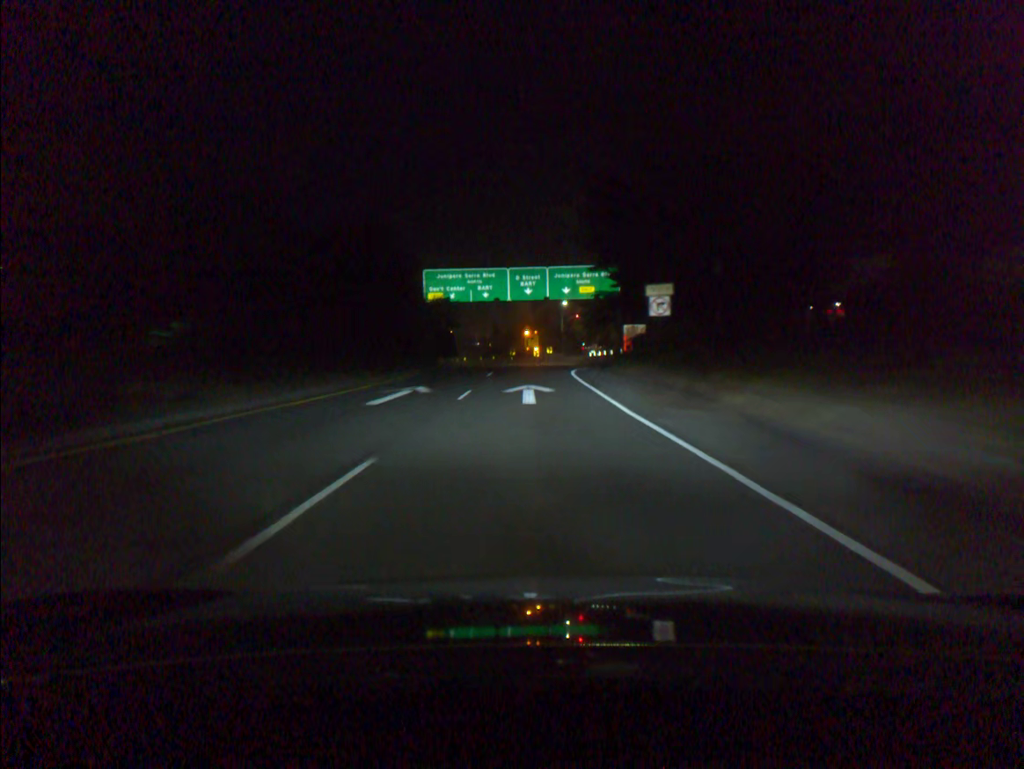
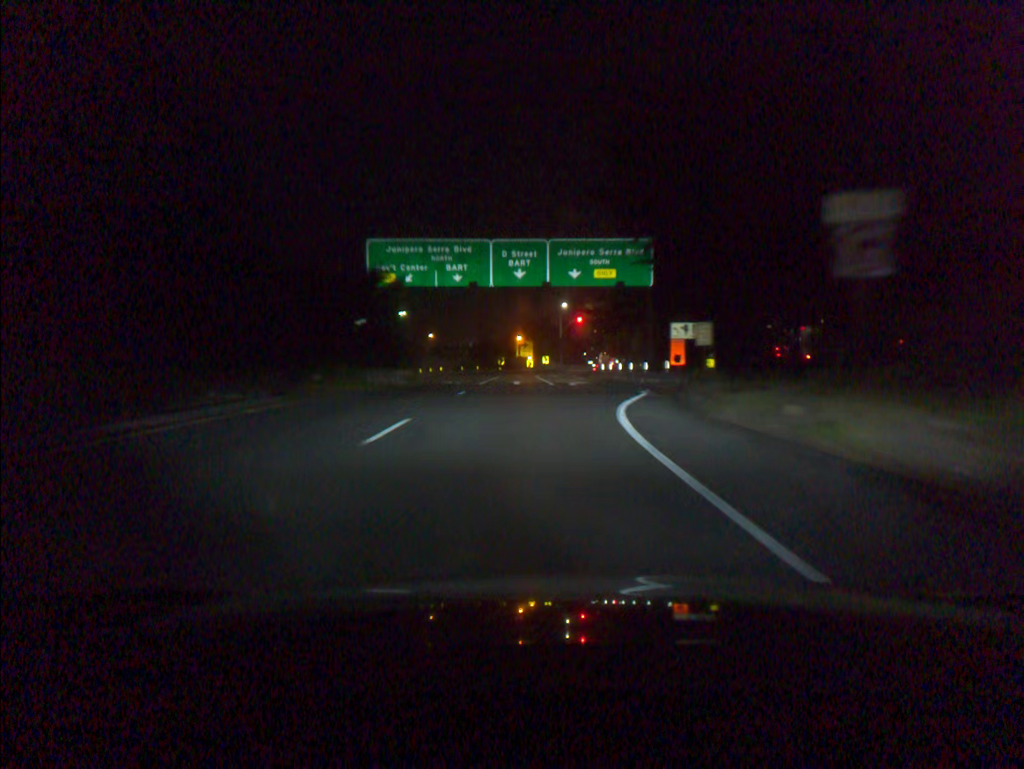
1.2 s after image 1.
(0.0, +23.7) m; 0°
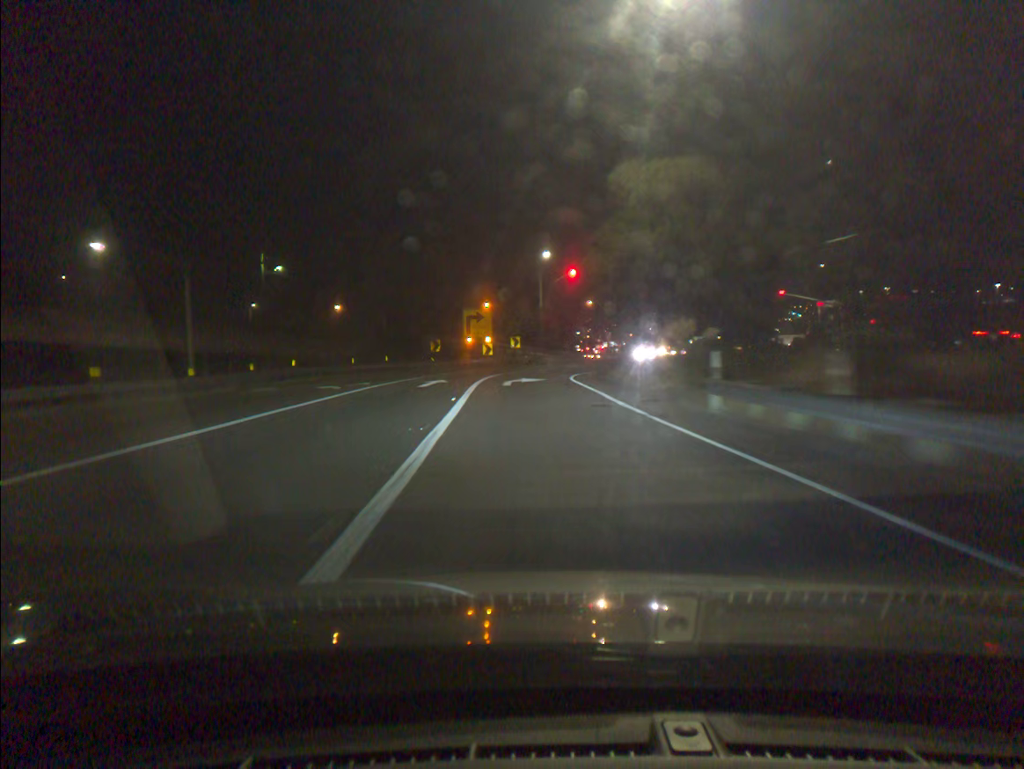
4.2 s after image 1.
(+1.9, +50.4) m; +2°
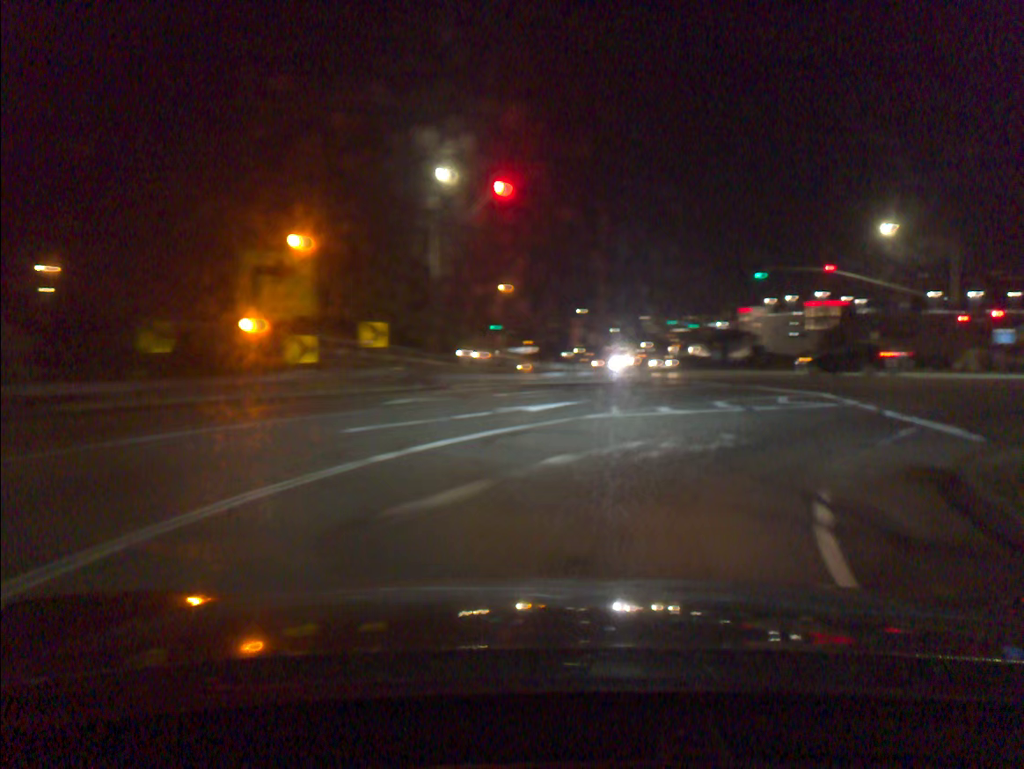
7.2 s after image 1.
(+0.3, +38.0) m; +9°
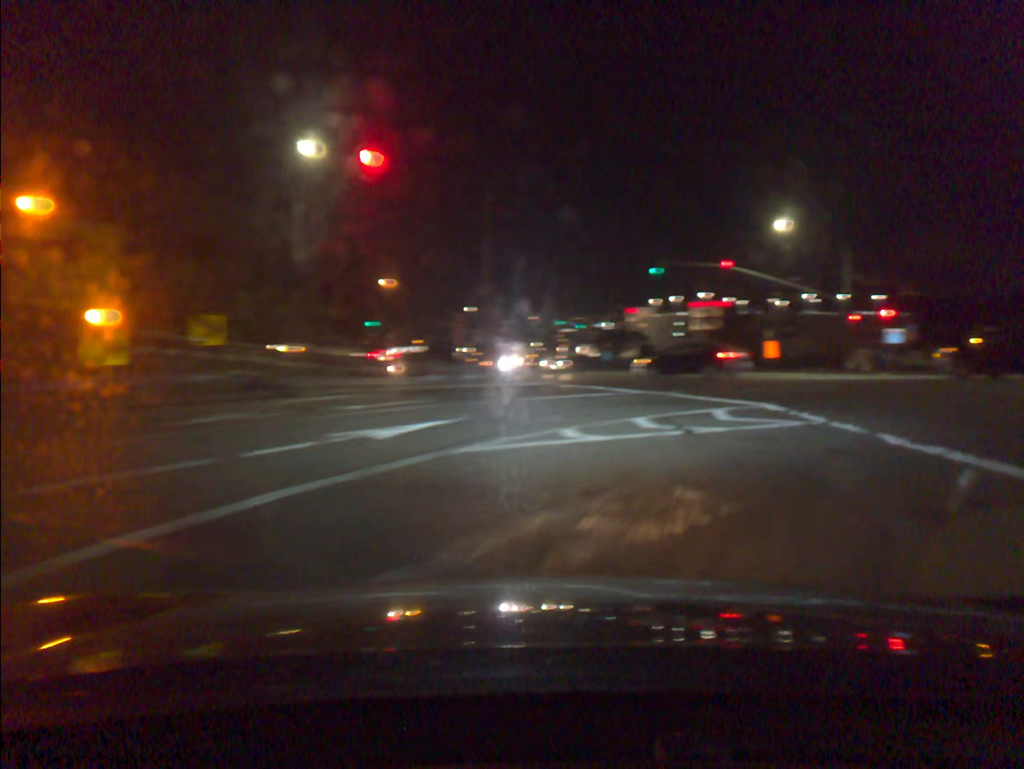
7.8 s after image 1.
(+0.3, +4.7) m; +10°
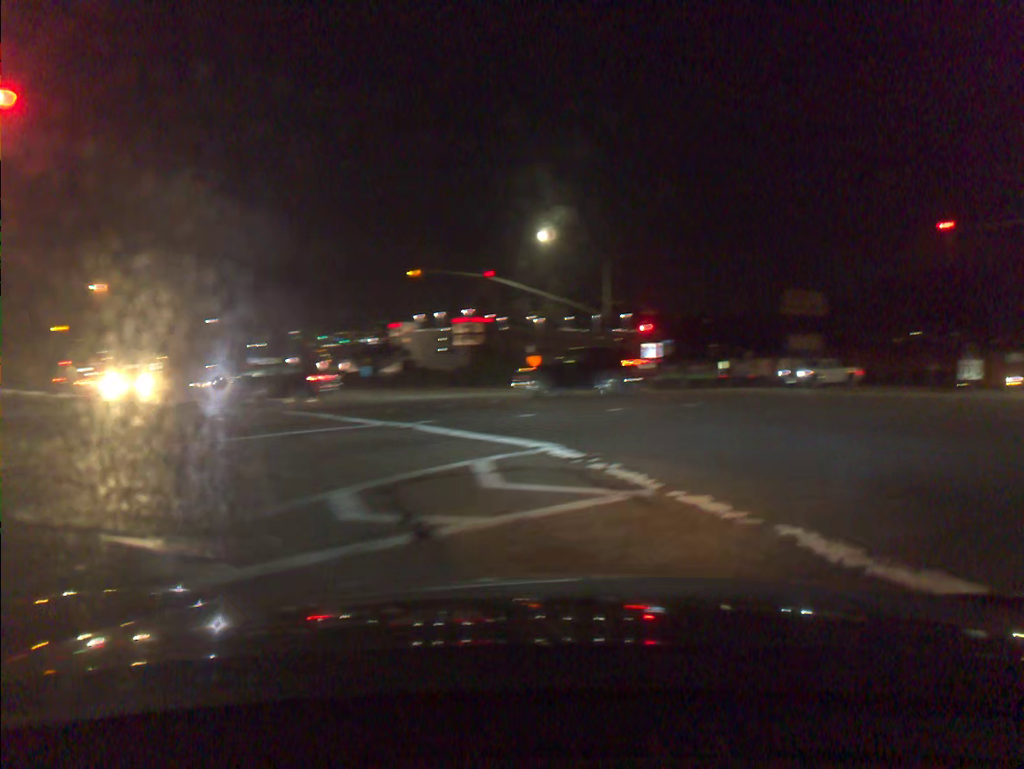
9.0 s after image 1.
(+0.9, +5.4) m; +22°
